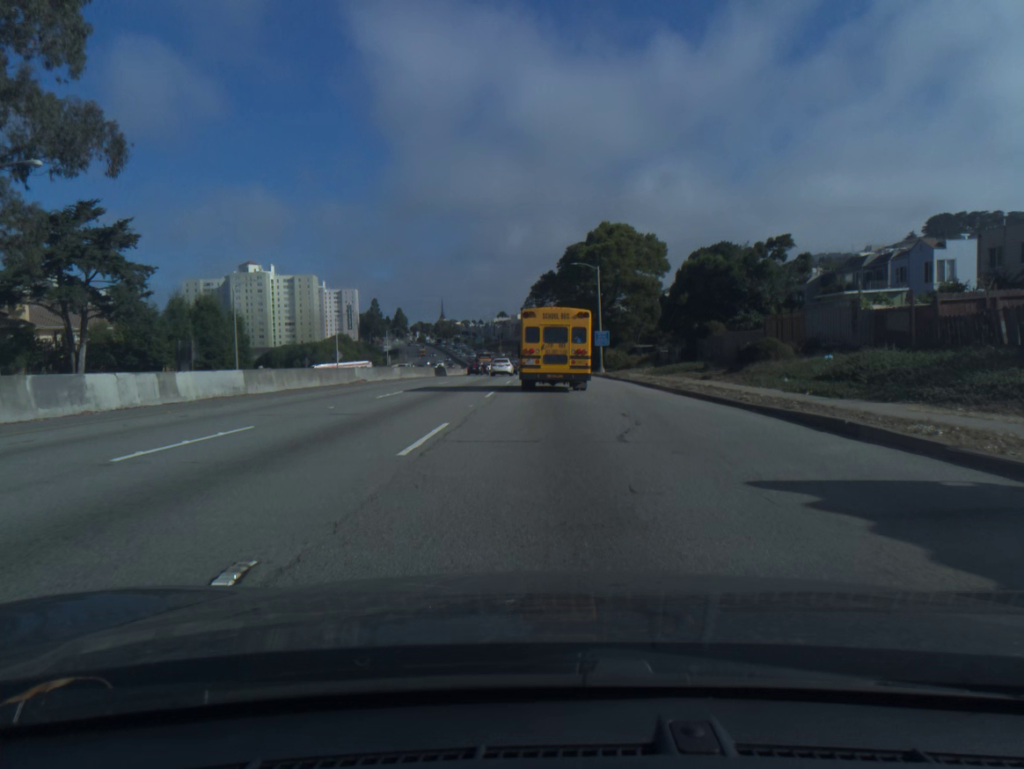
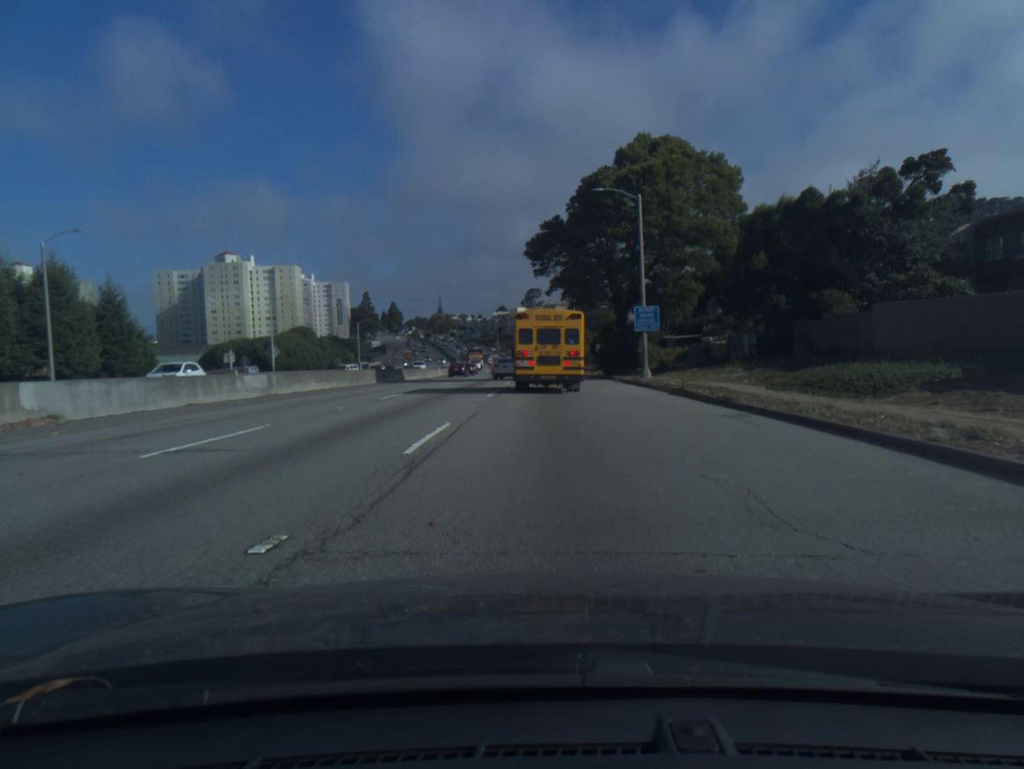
(0.0, +28.5) m; 0°
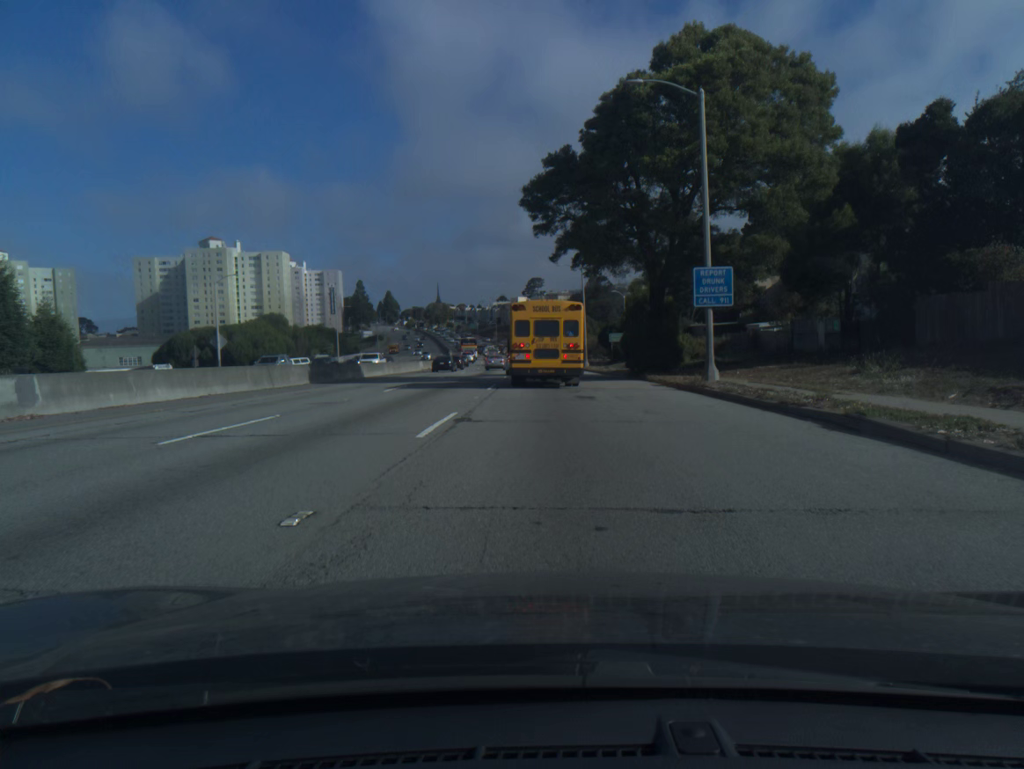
(0.0, +14.3) m; 0°
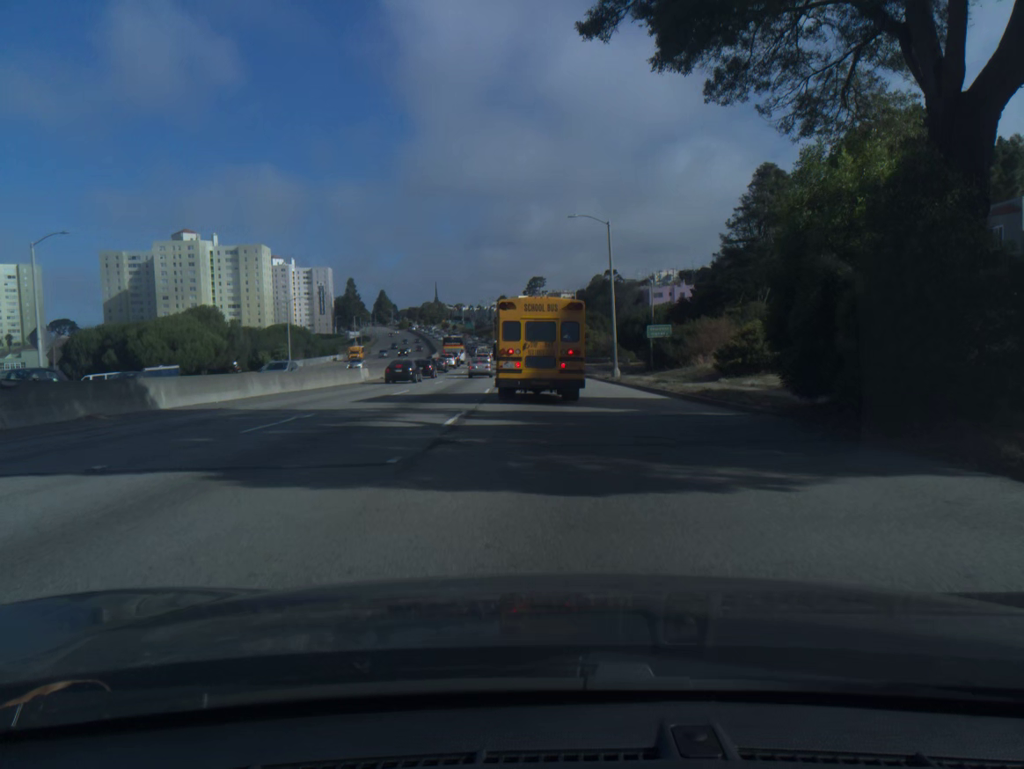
(-0.1, +26.4) m; 0°
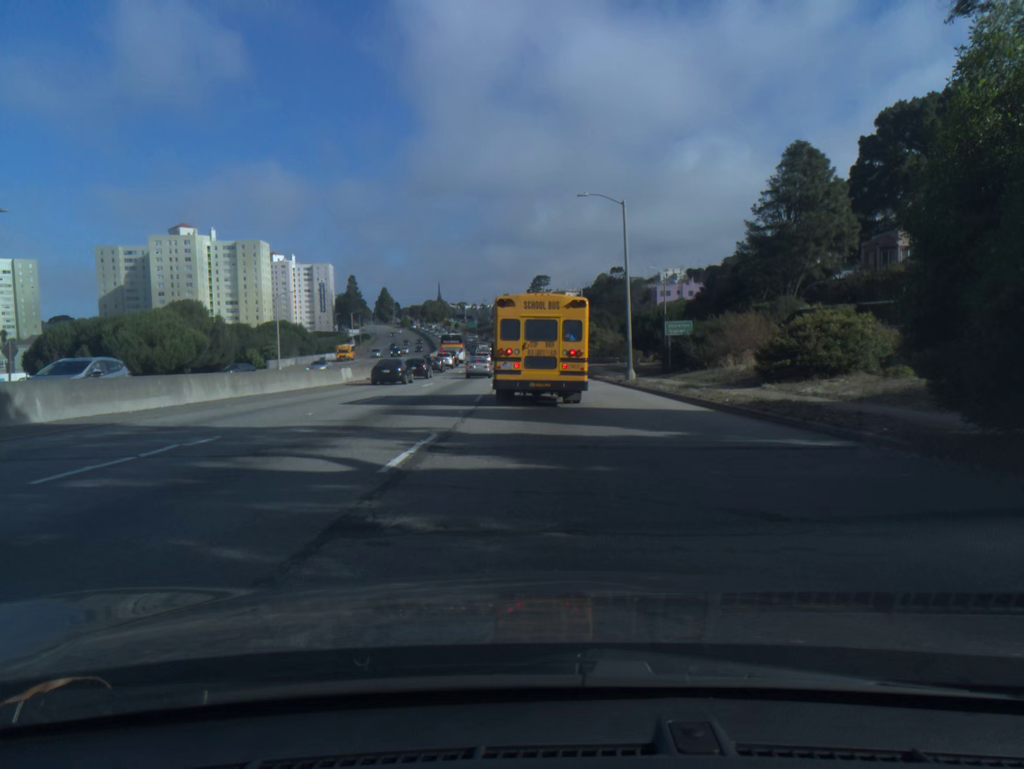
(0.0, +5.7) m; 0°
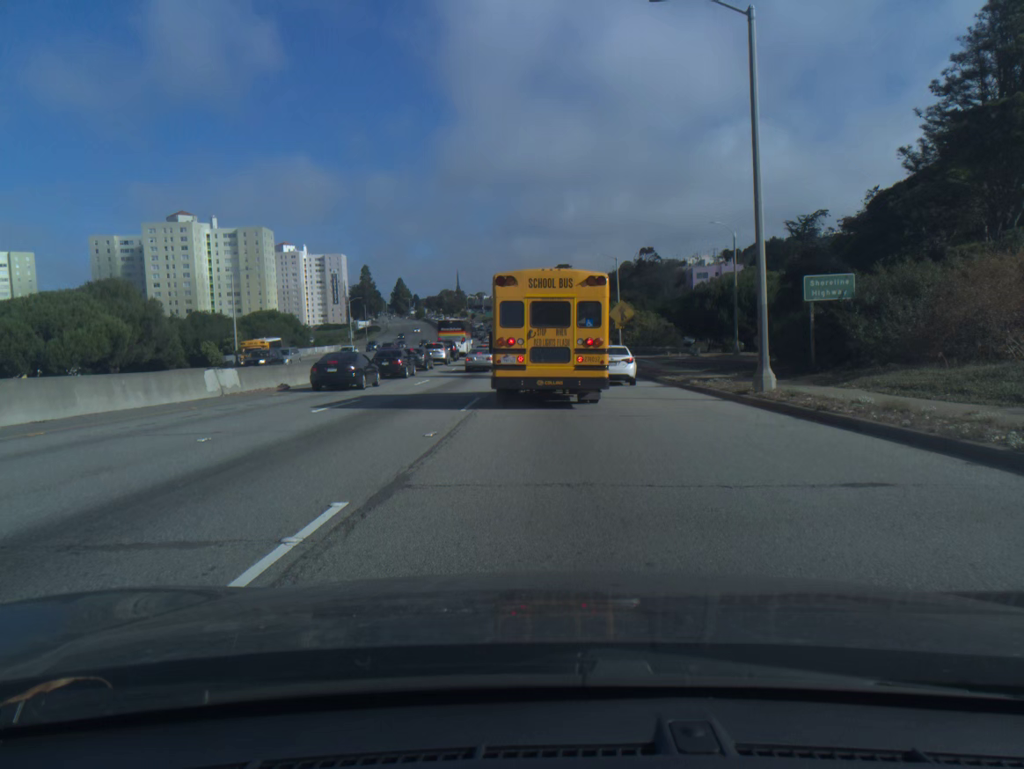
(-0.3, +21.5) m; -1°
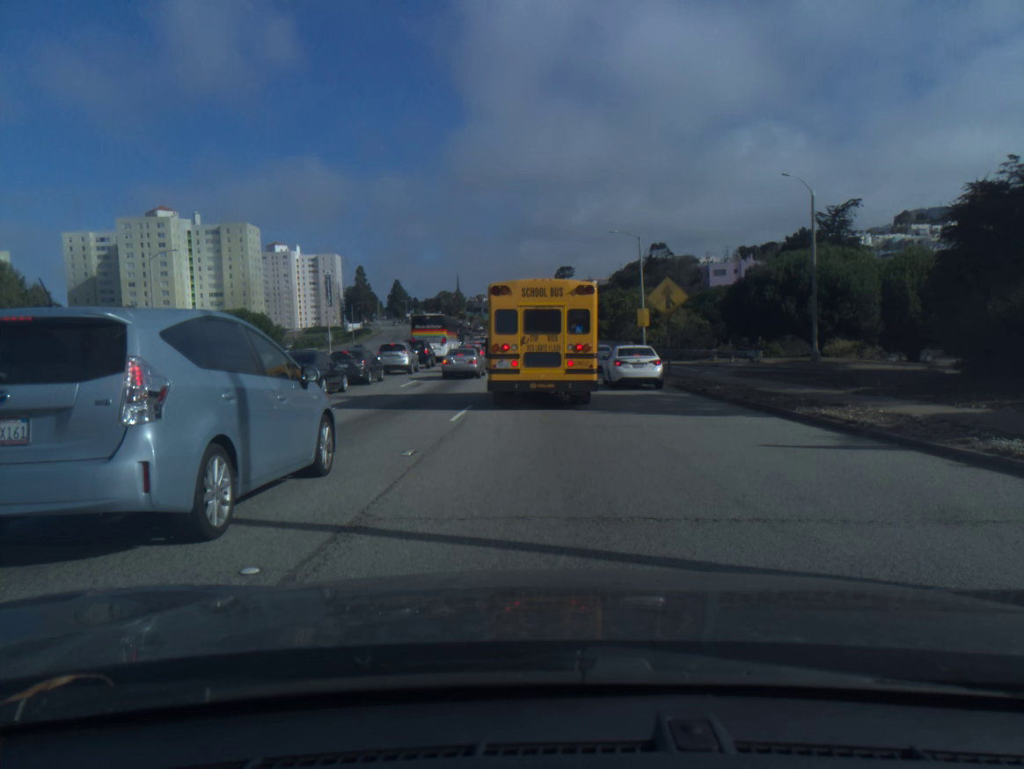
(-0.2, +16.7) m; -1°
